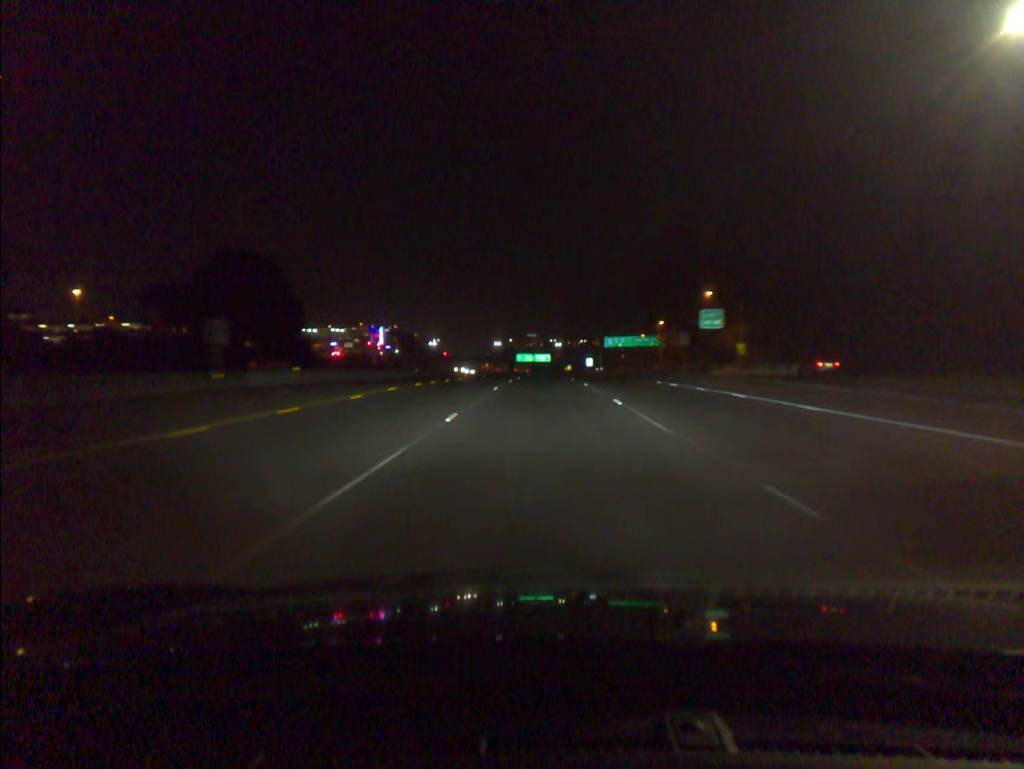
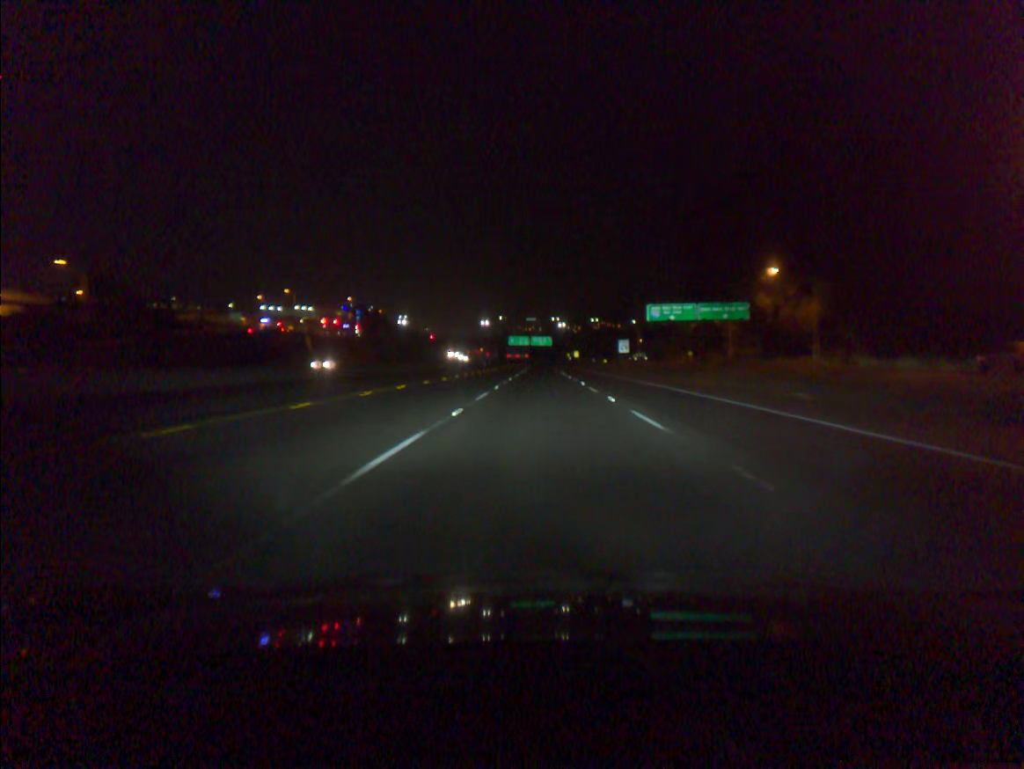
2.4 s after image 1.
(-0.1, +72.6) m; 0°
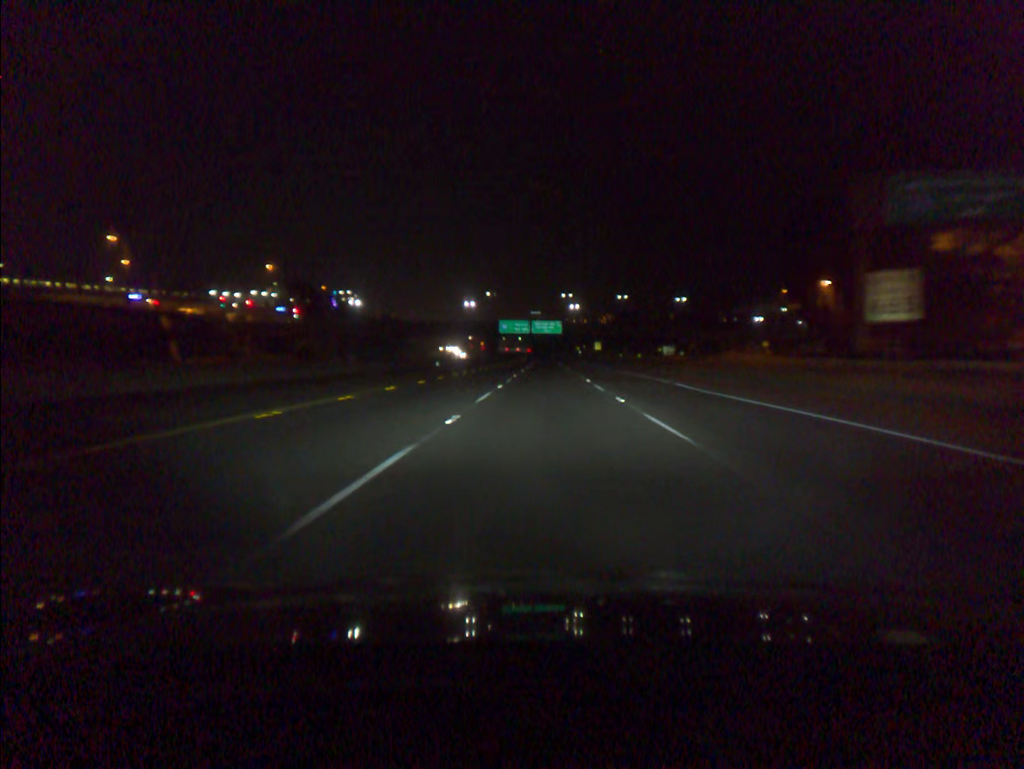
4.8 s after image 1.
(-0.2, +75.7) m; 0°
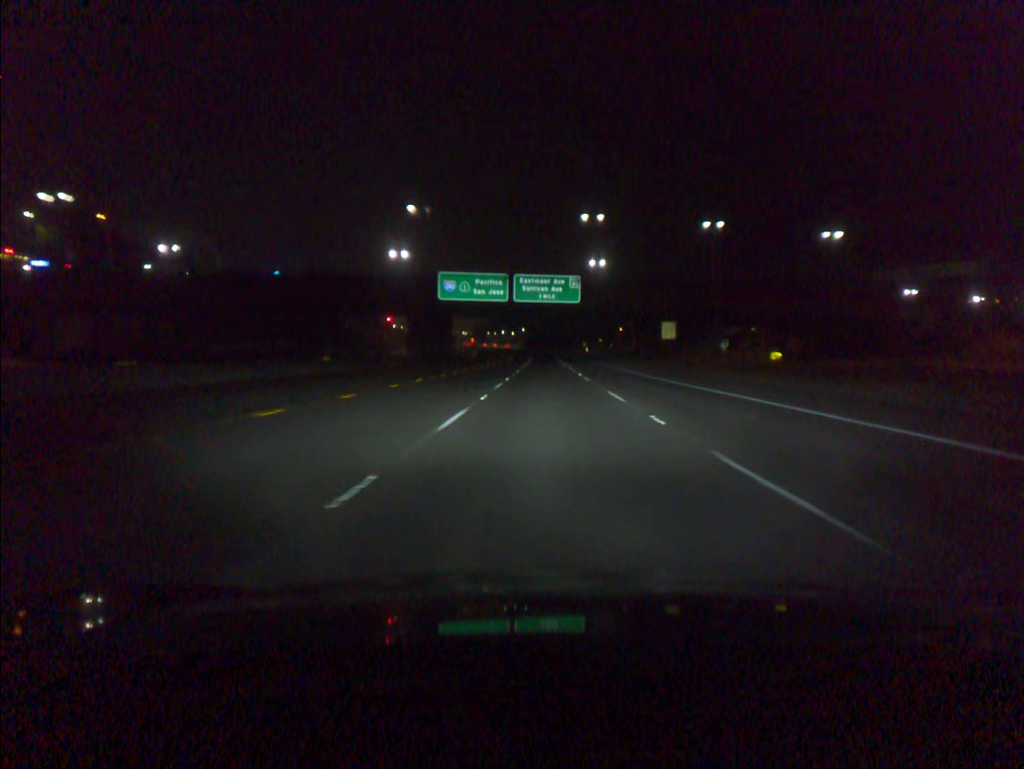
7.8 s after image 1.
(+0.3, +97.6) m; 0°
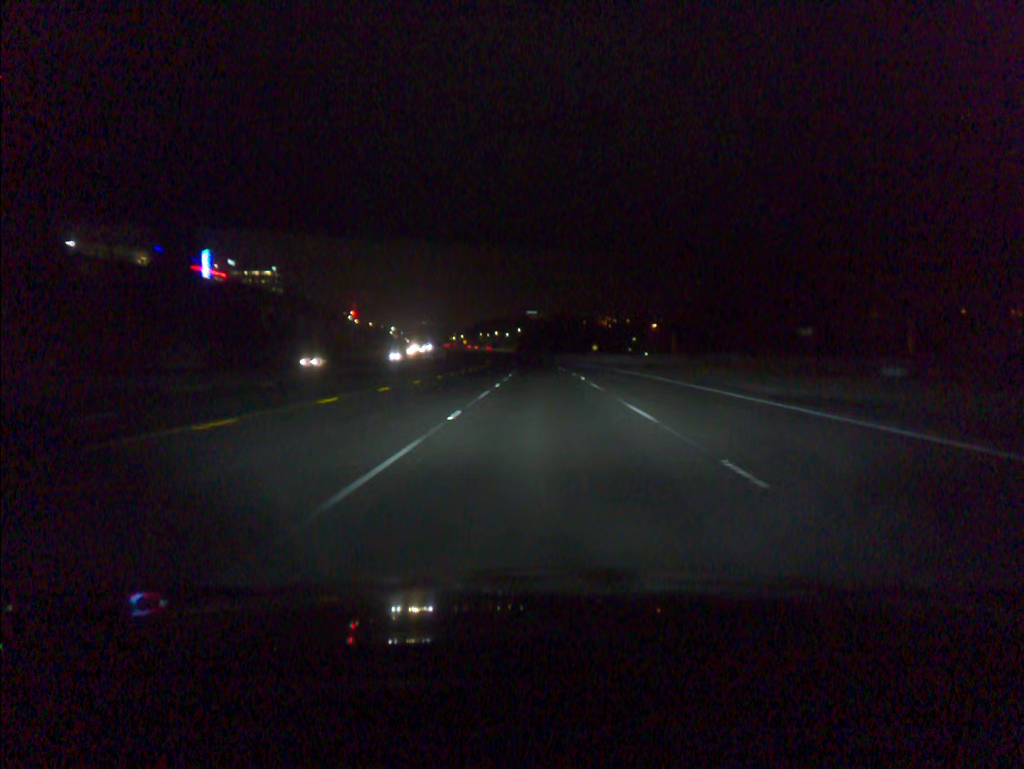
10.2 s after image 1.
(+0.2, +78.8) m; 0°
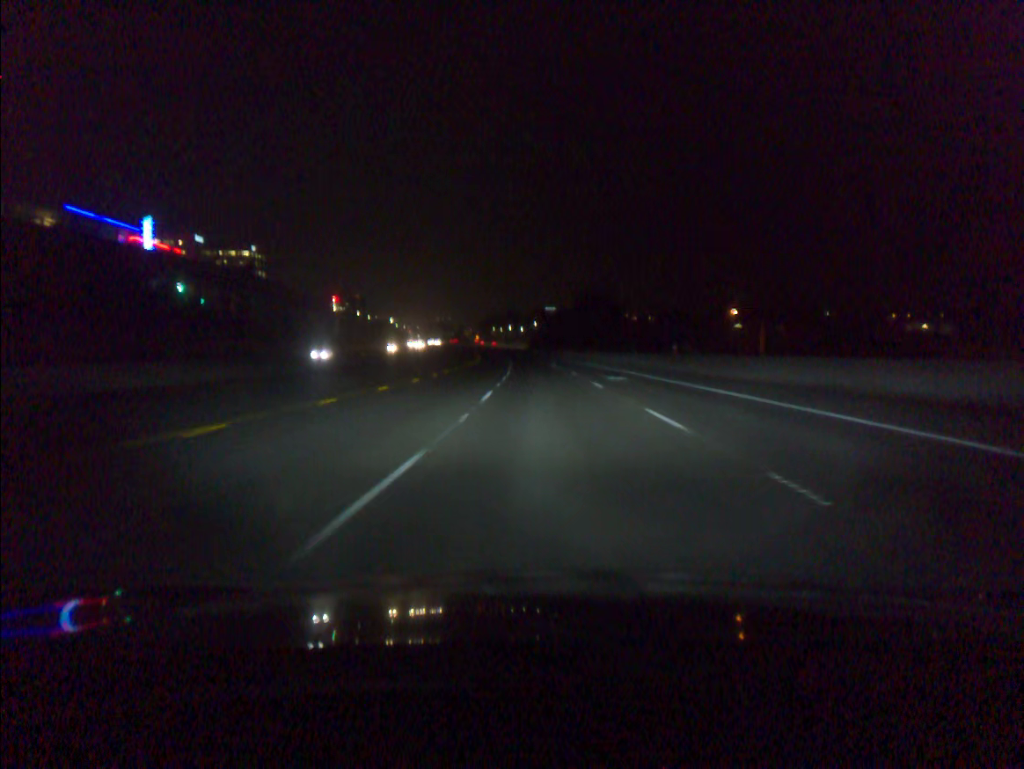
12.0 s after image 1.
(-0.5, +58.9) m; -1°
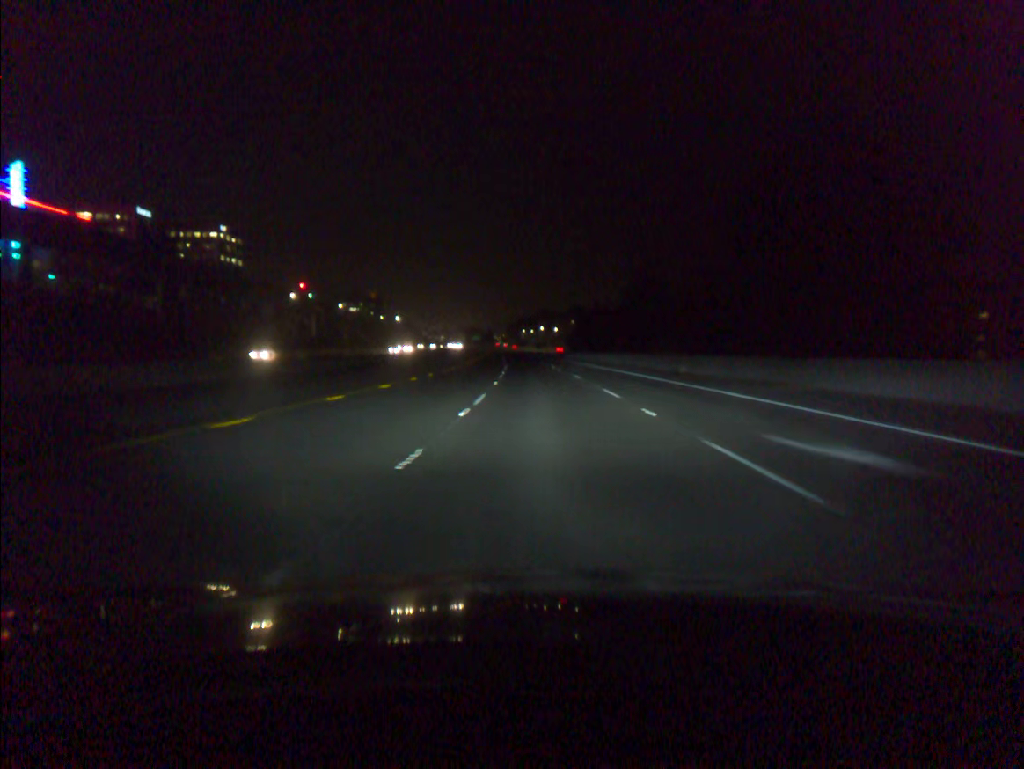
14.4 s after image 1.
(-1.7, +78.5) m; -3°
